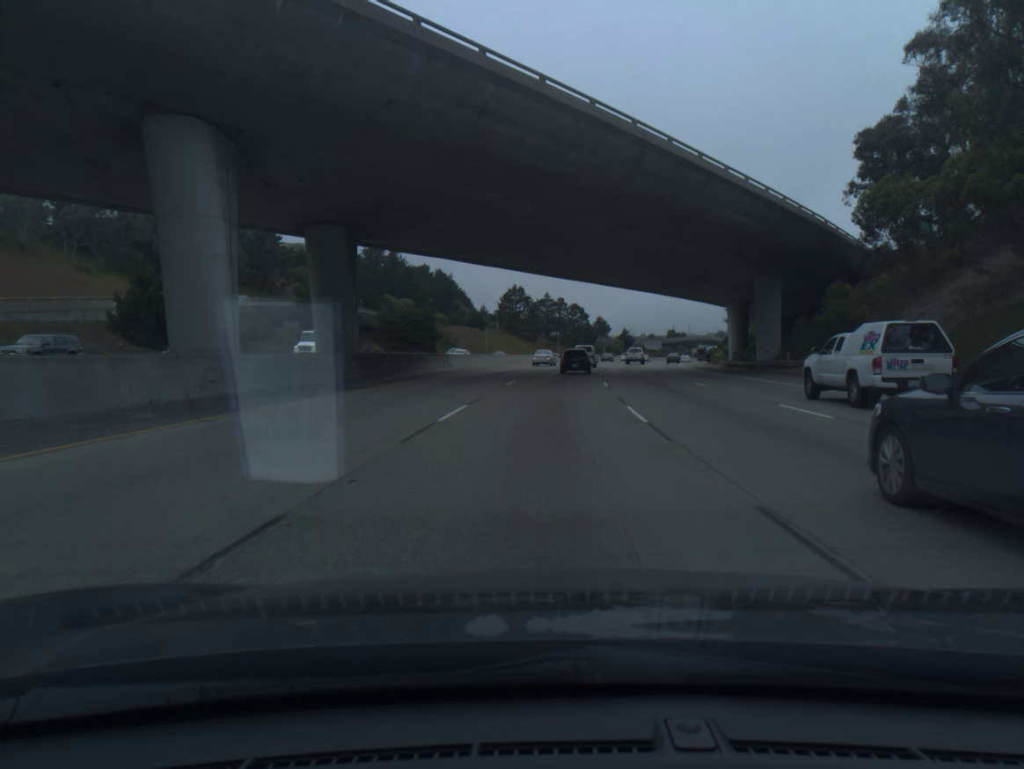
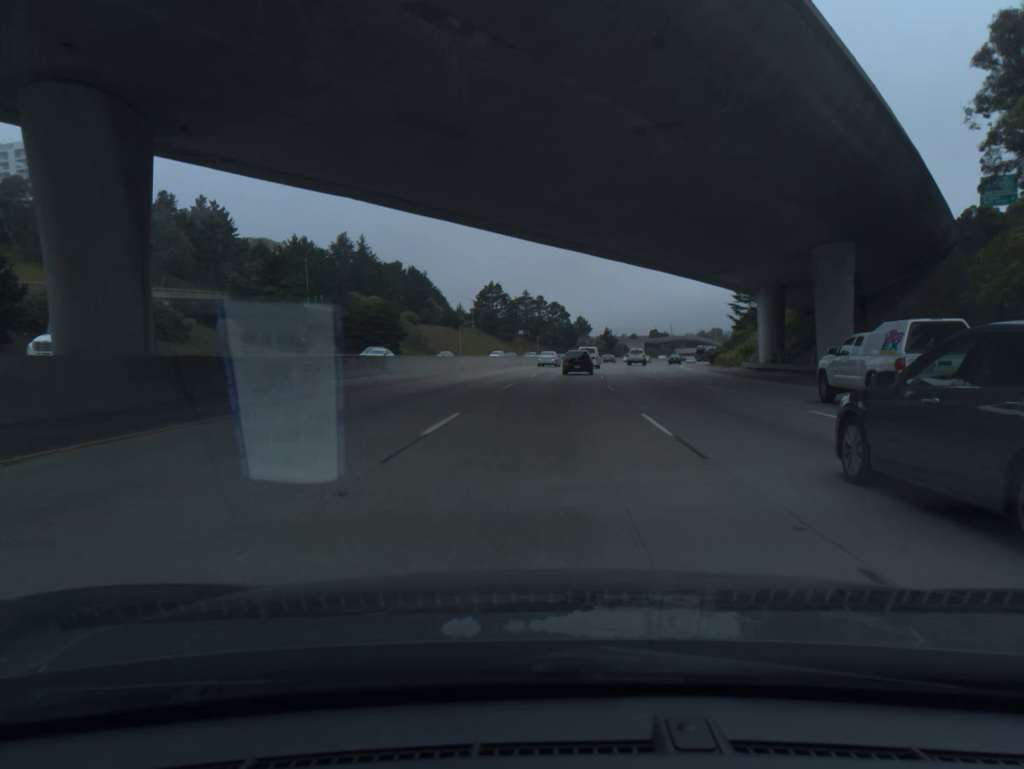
(+0.2, +16.6) m; +2°
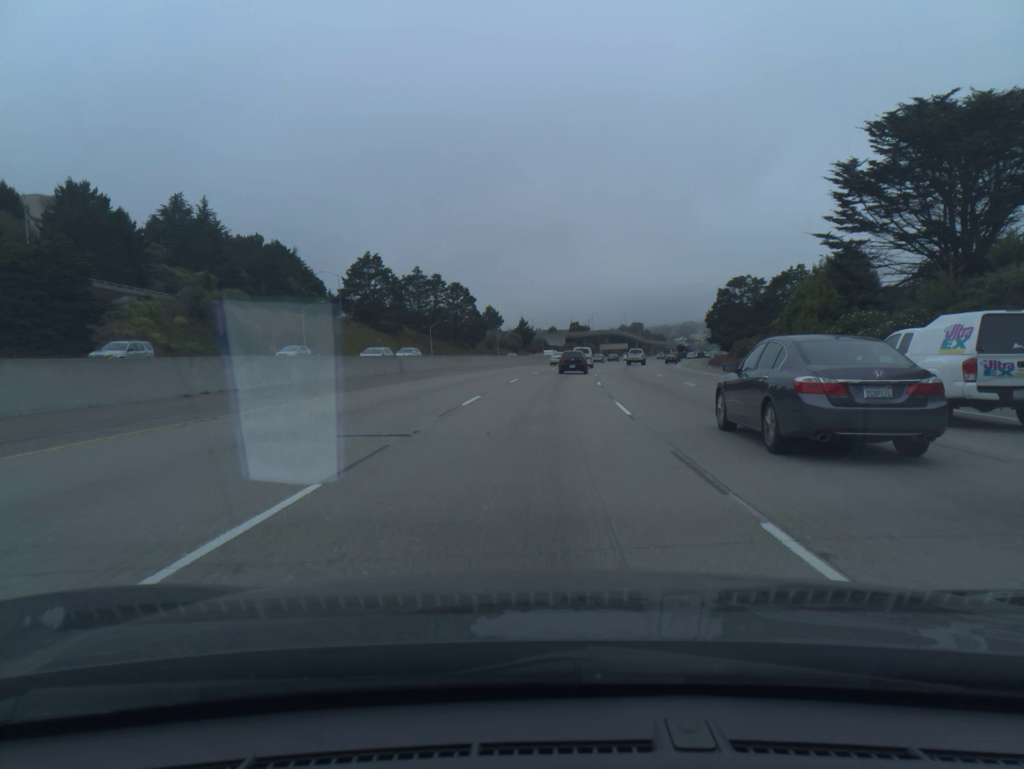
(+4.0, +65.8) m; +7°
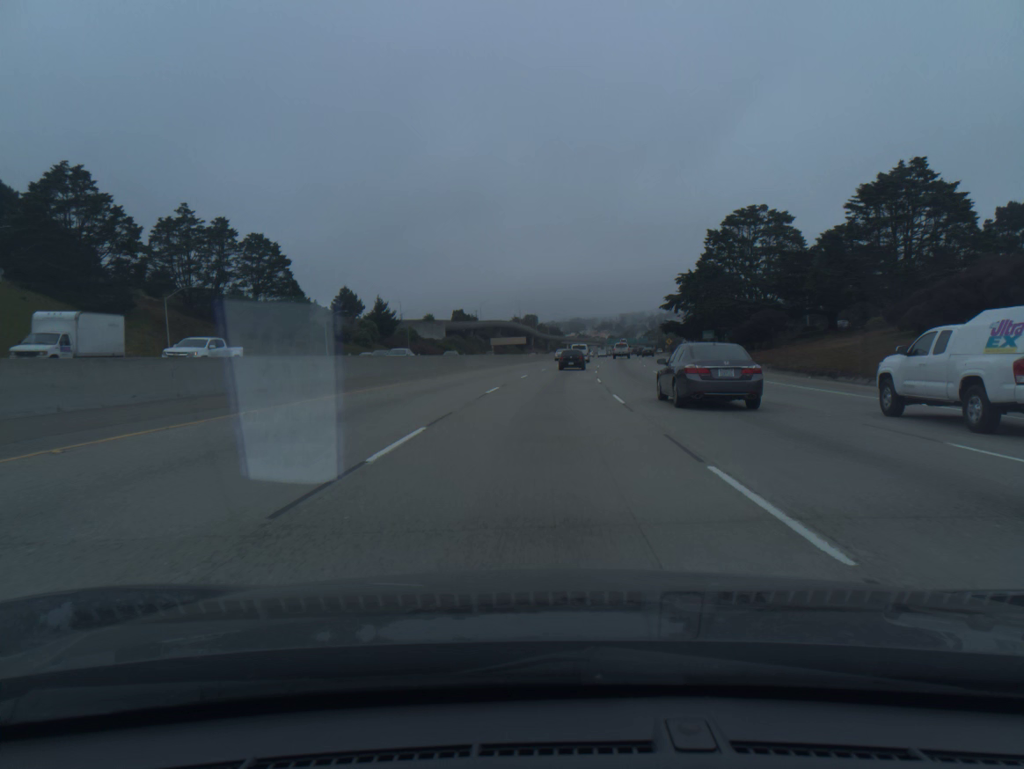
(+5.4, +82.1) m; +8°
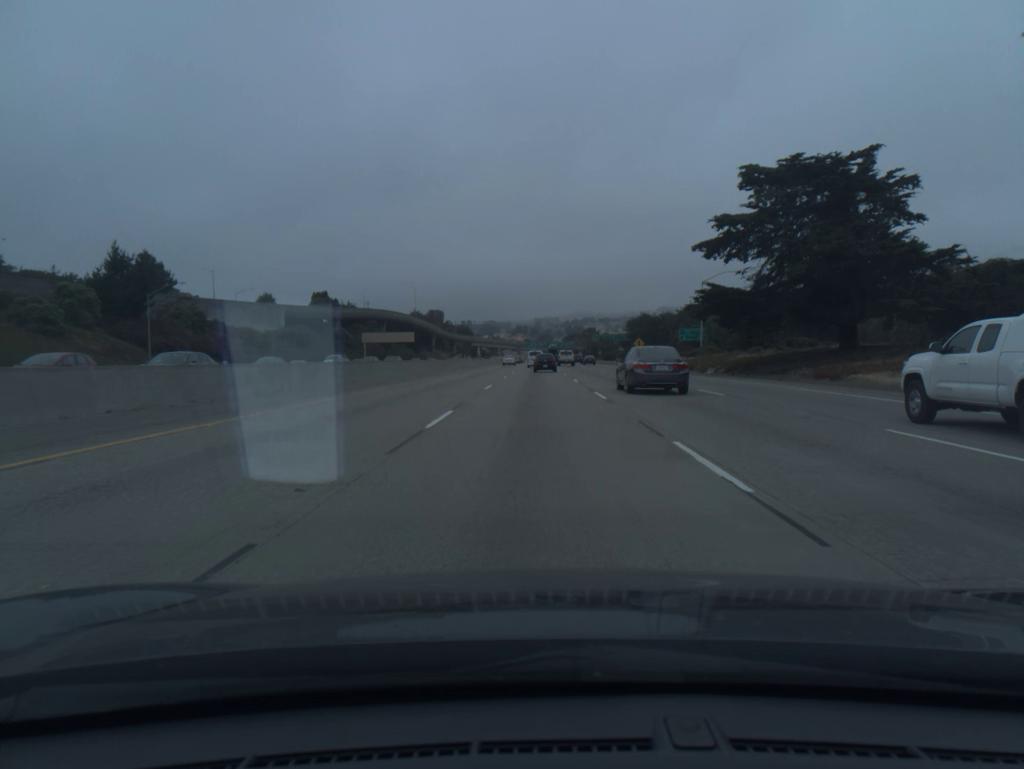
(+5.0, +82.9) m; +6°
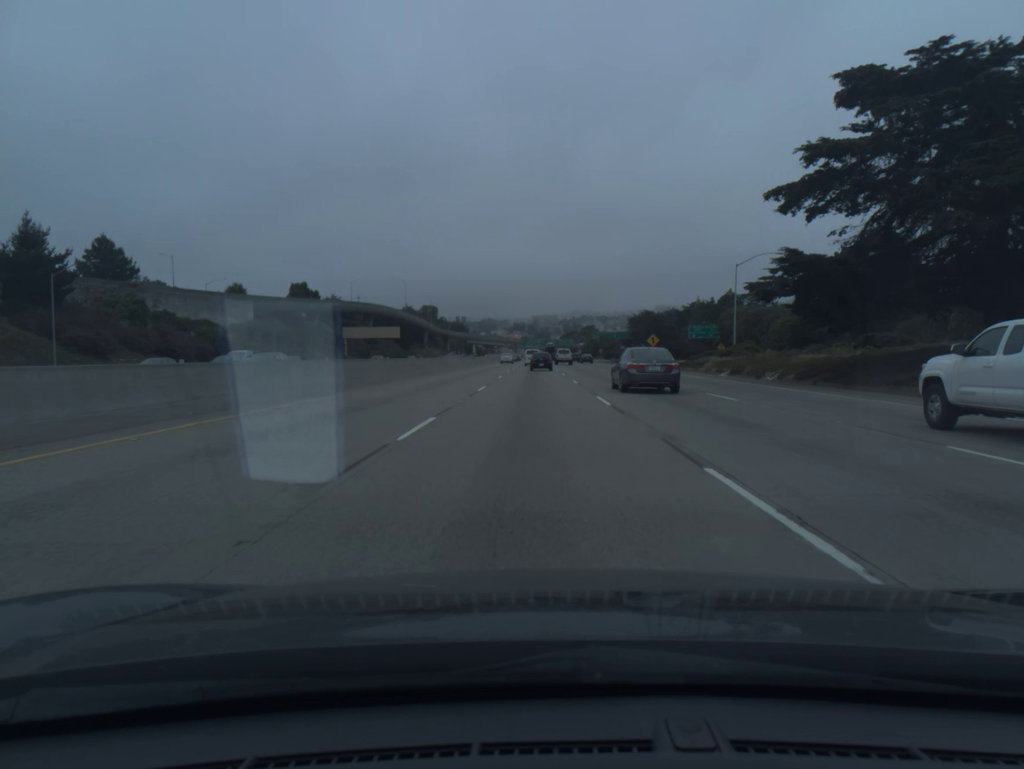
(+0.1, +16.8) m; 0°
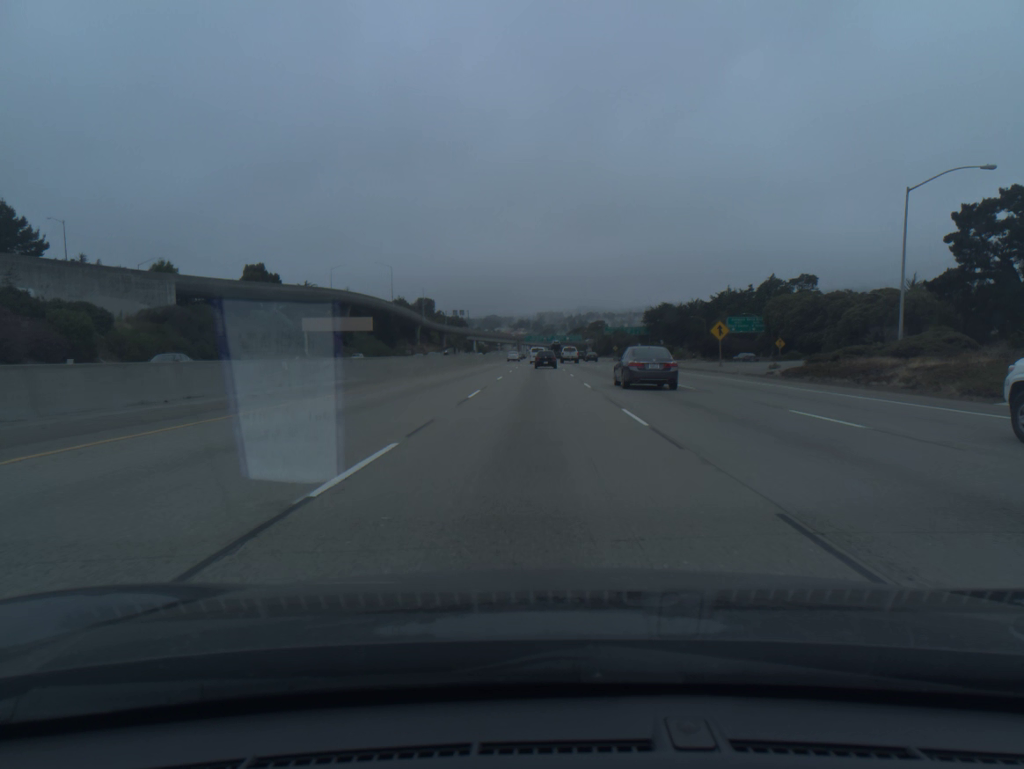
(-0.1, +33.8) m; 0°
